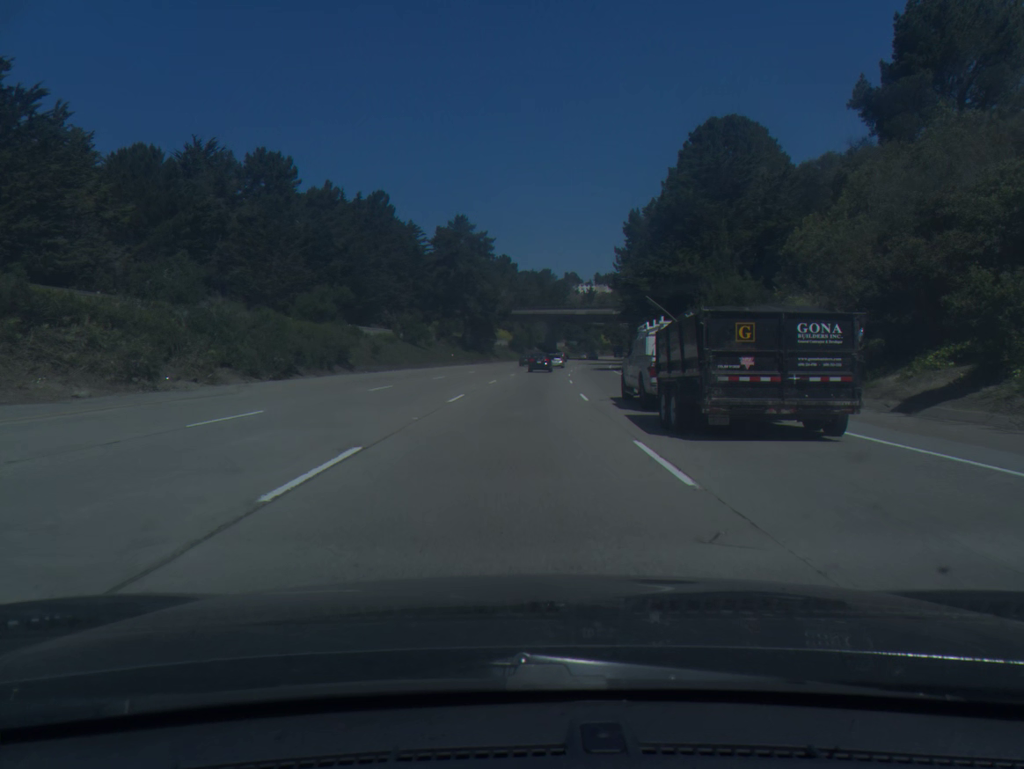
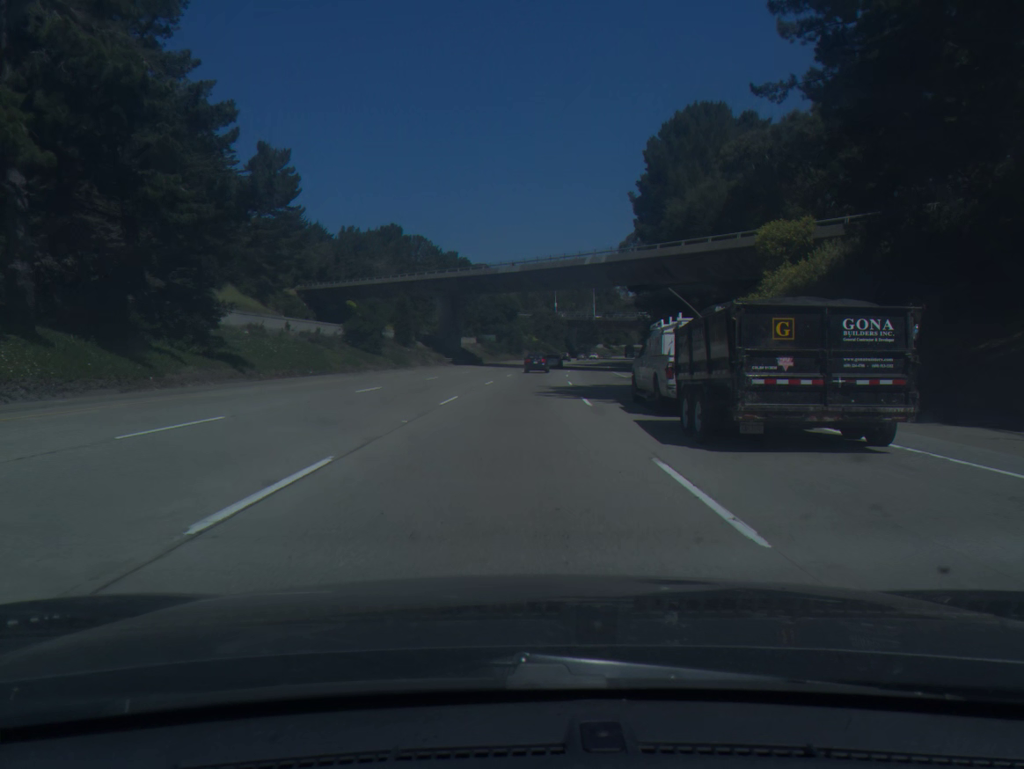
(+5.0, +88.6) m; +6°
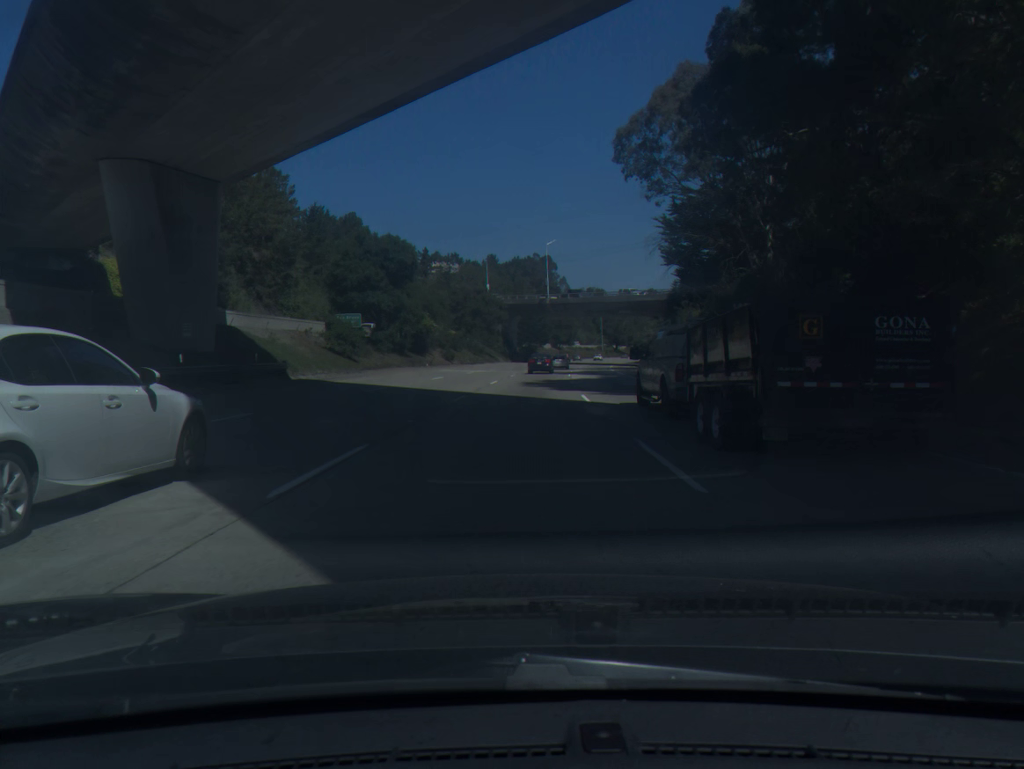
(+2.9, +71.3) m; +5°
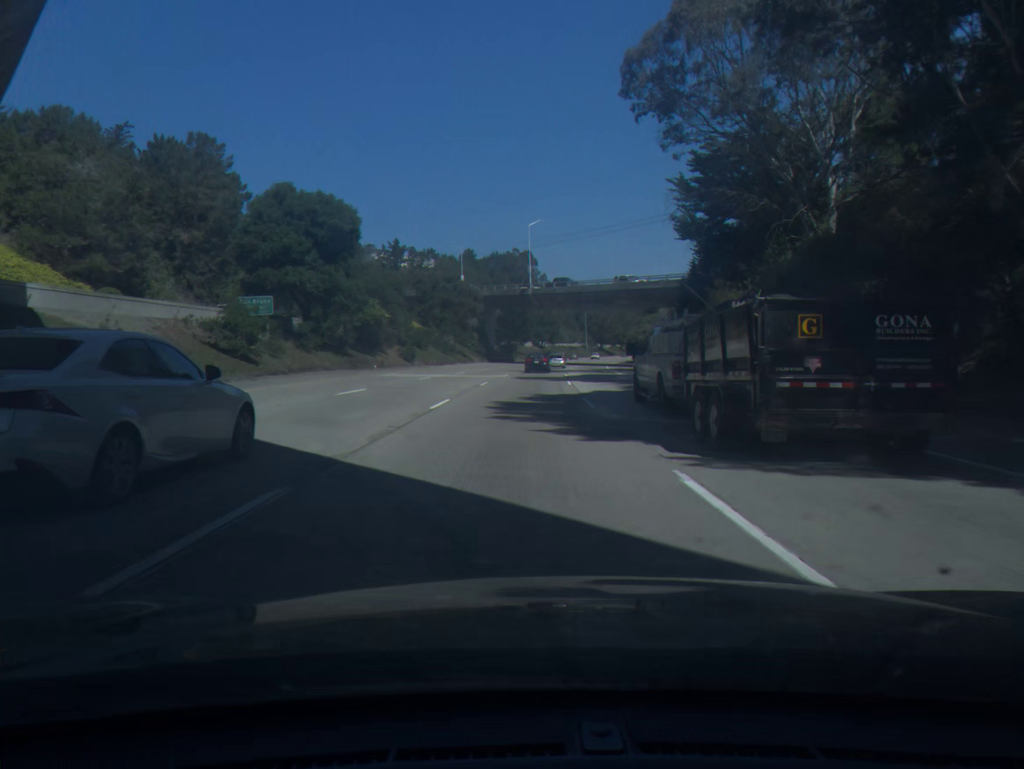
(+0.2, +17.9) m; +1°
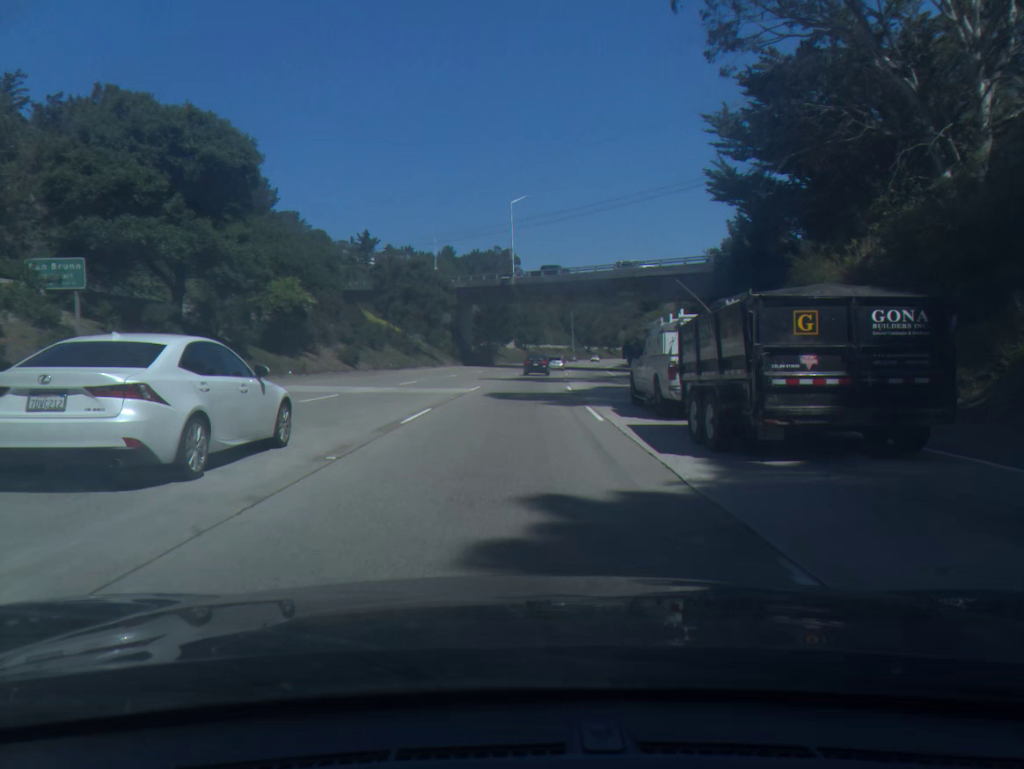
(+0.2, +17.9) m; +1°
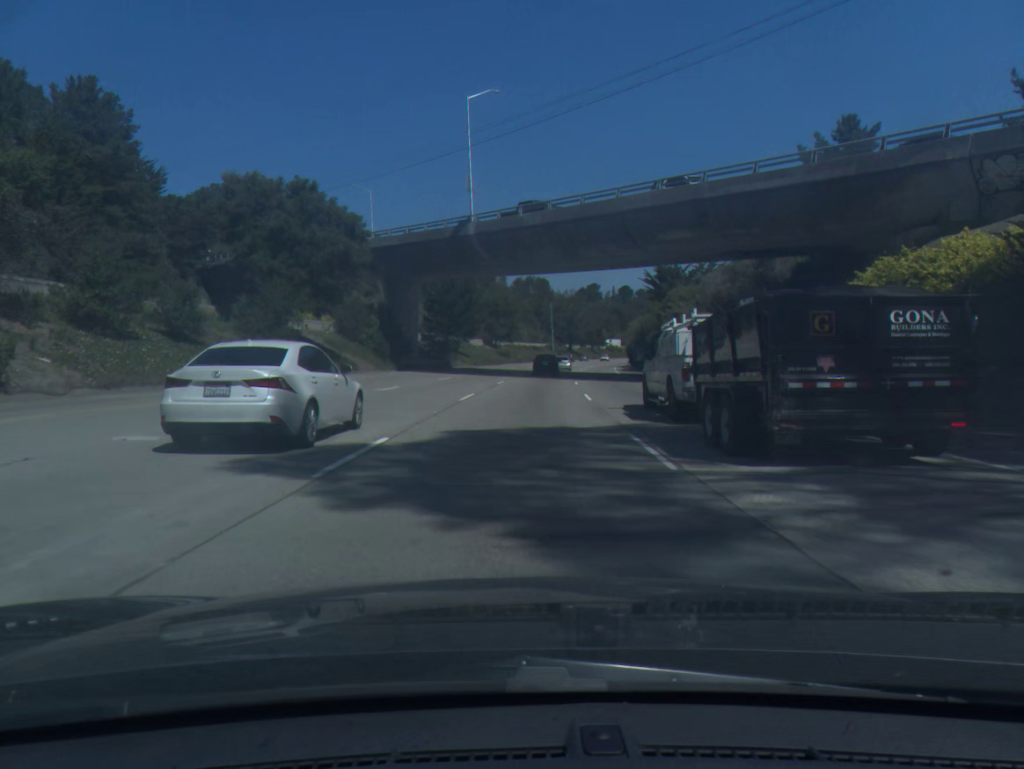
(+0.6, +35.7) m; +2°
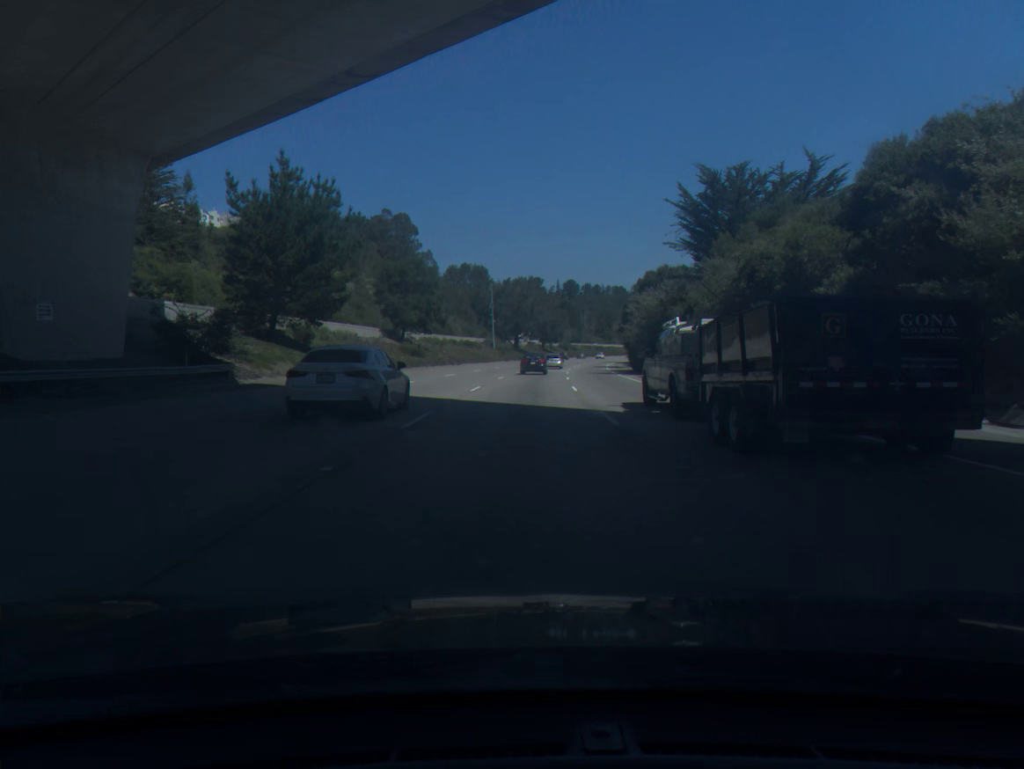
(+2.0, +53.1) m; +4°
